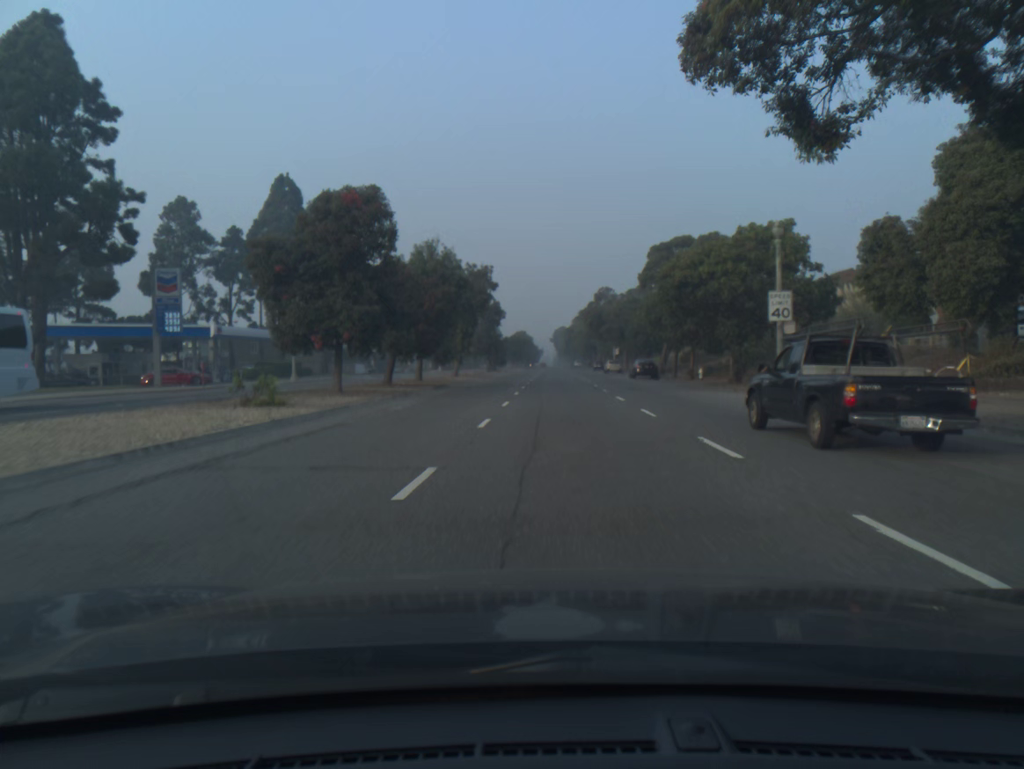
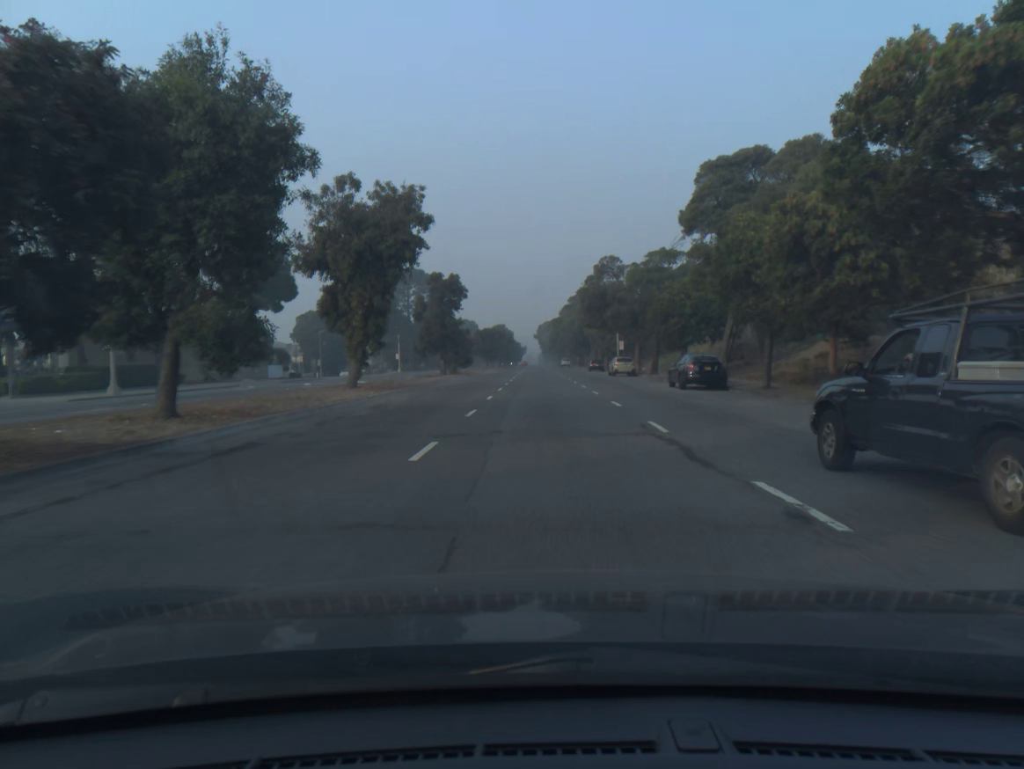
(+0.4, +26.6) m; +1°
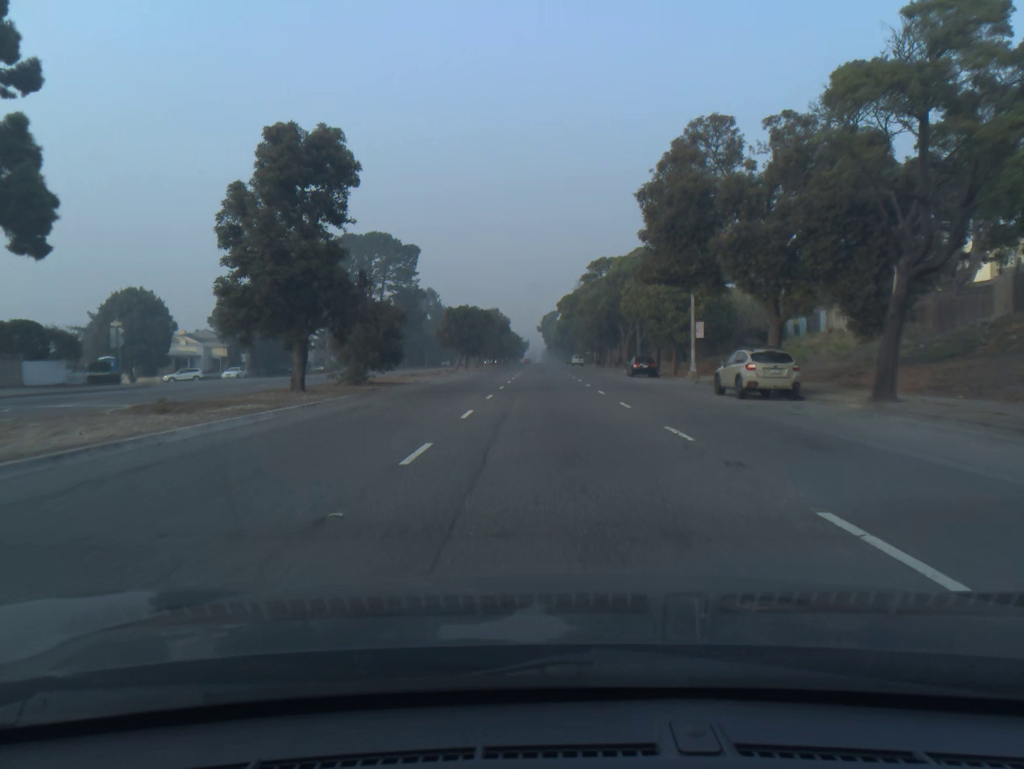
(-0.3, +37.9) m; 0°
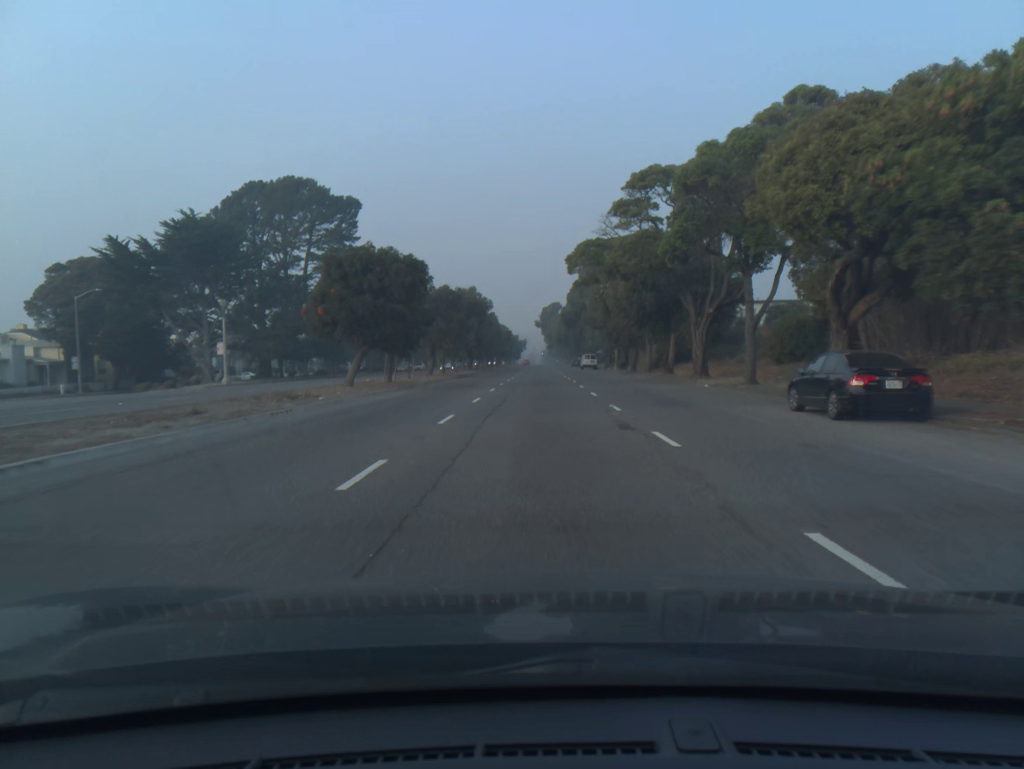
(+0.2, +37.7) m; 0°
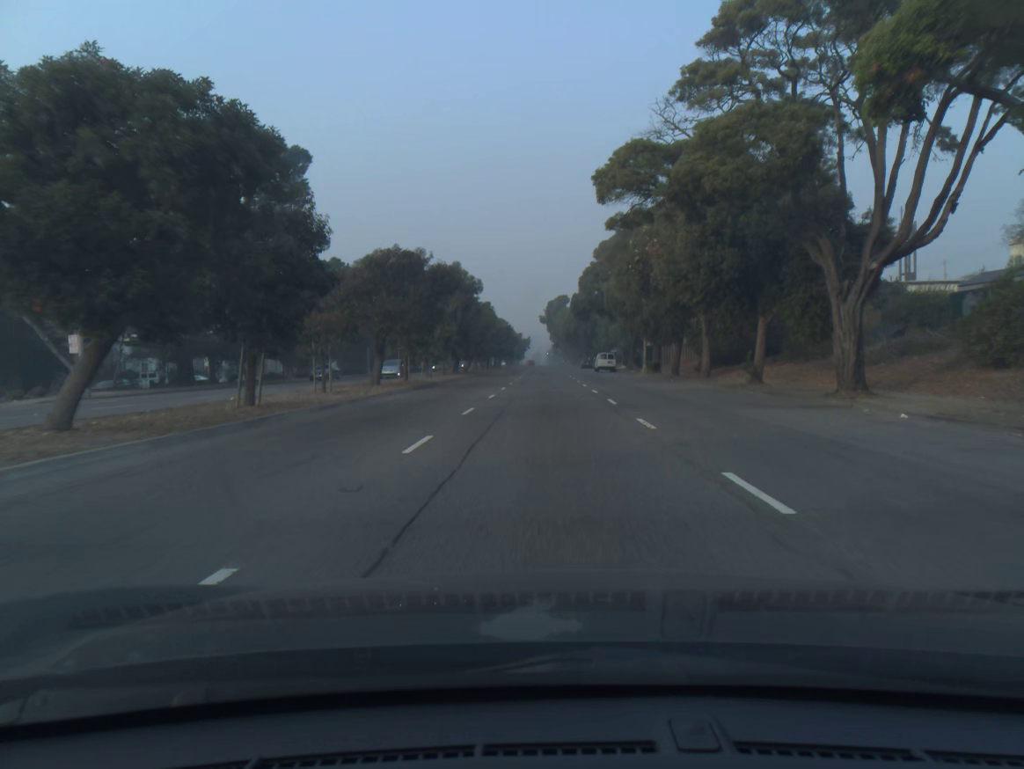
(-0.1, +19.3) m; -1°
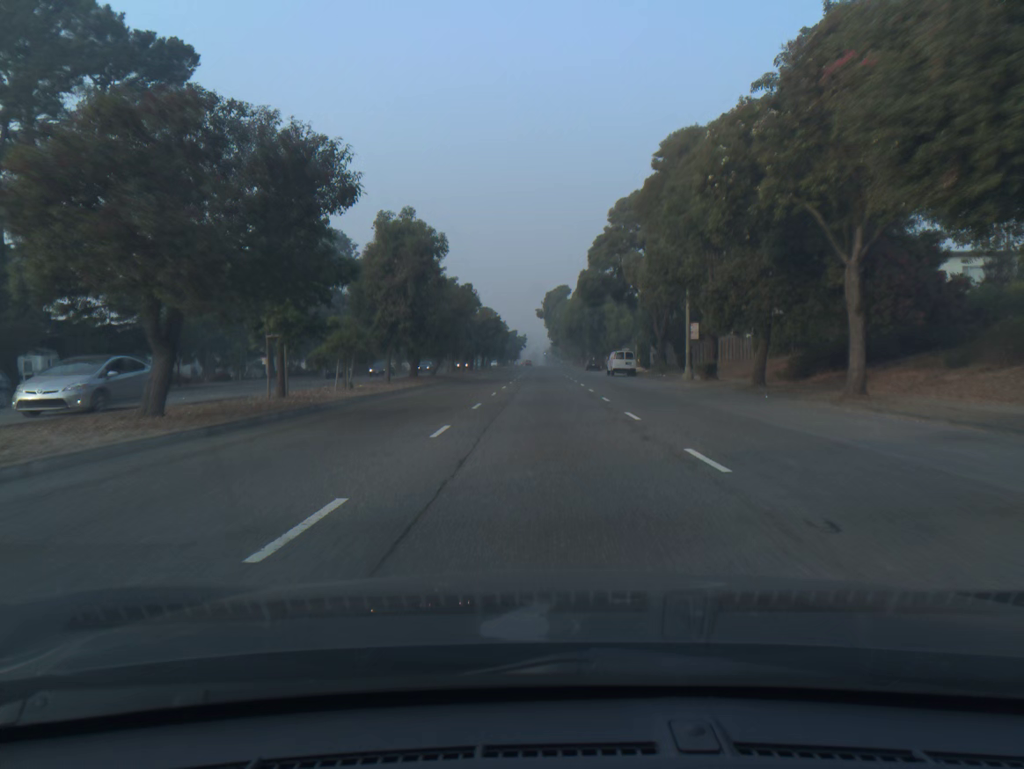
(0.0, +20.0) m; 0°
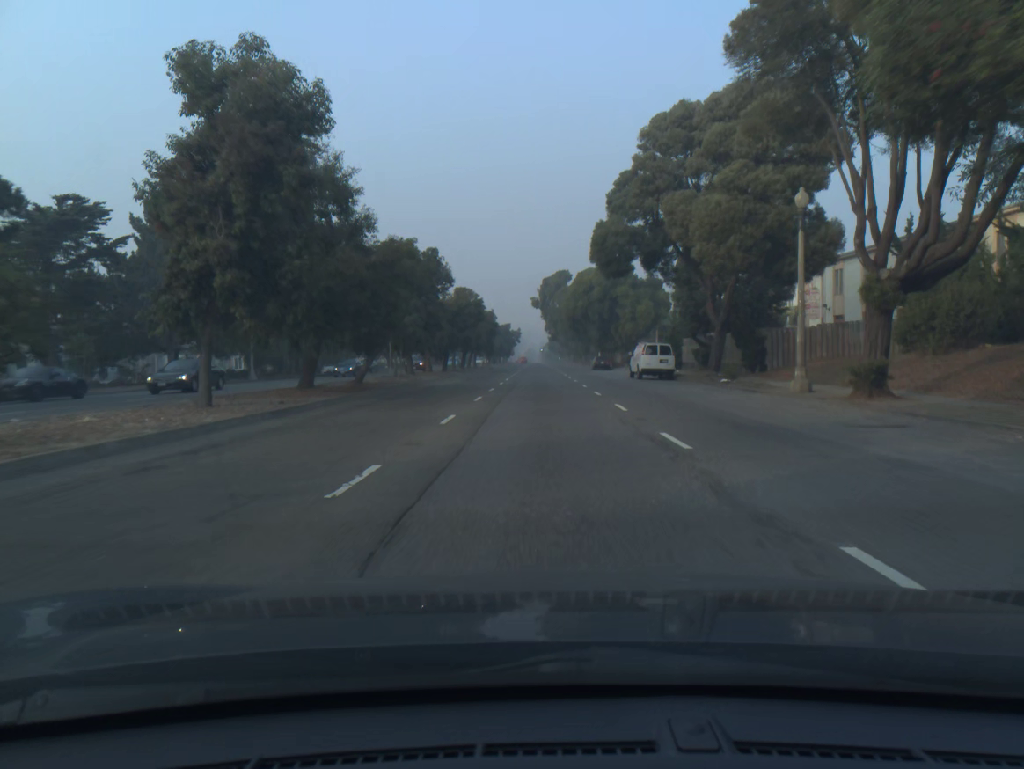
(0.0, +20.3) m; 0°
